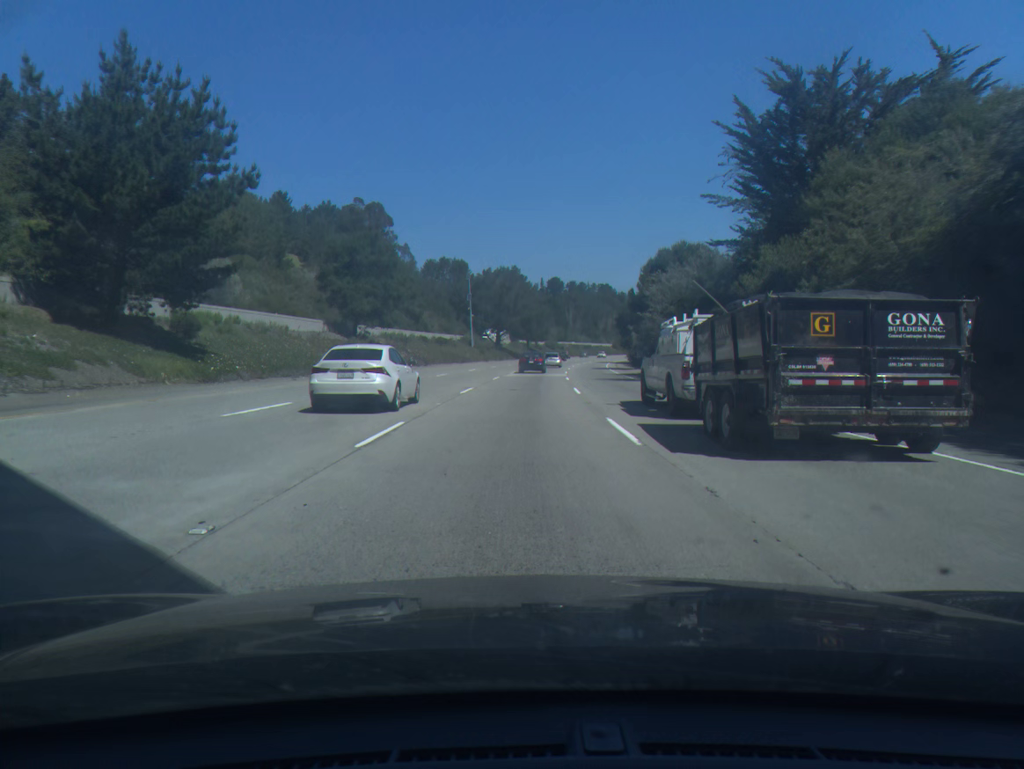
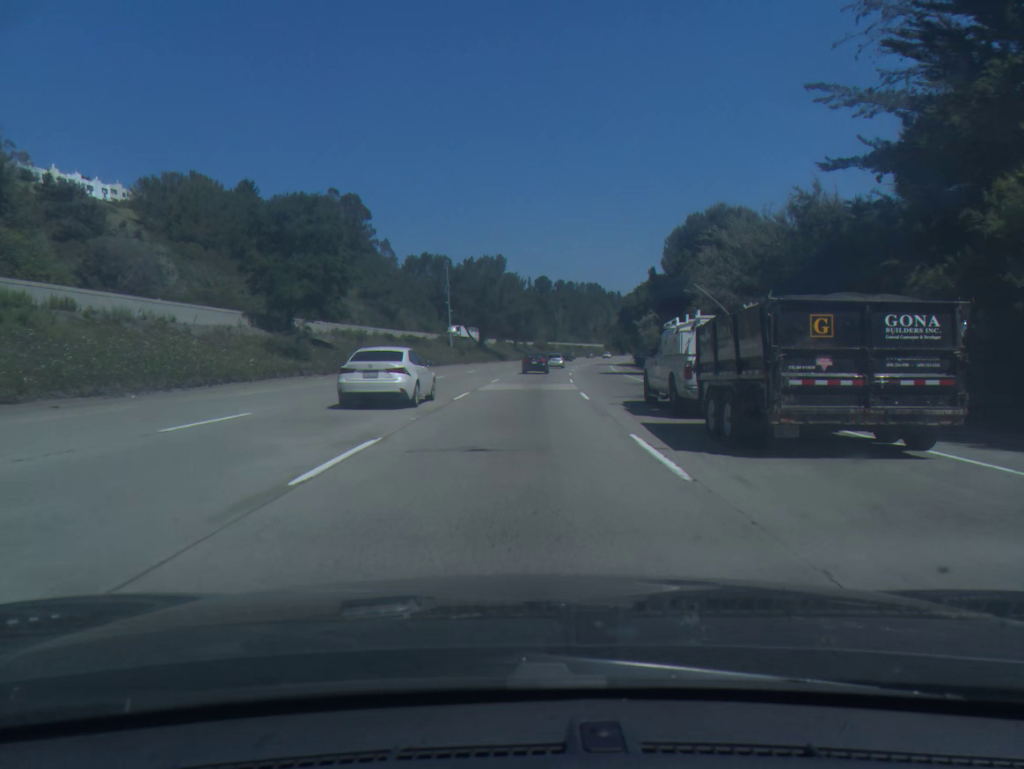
(+0.2, +17.6) m; +1°
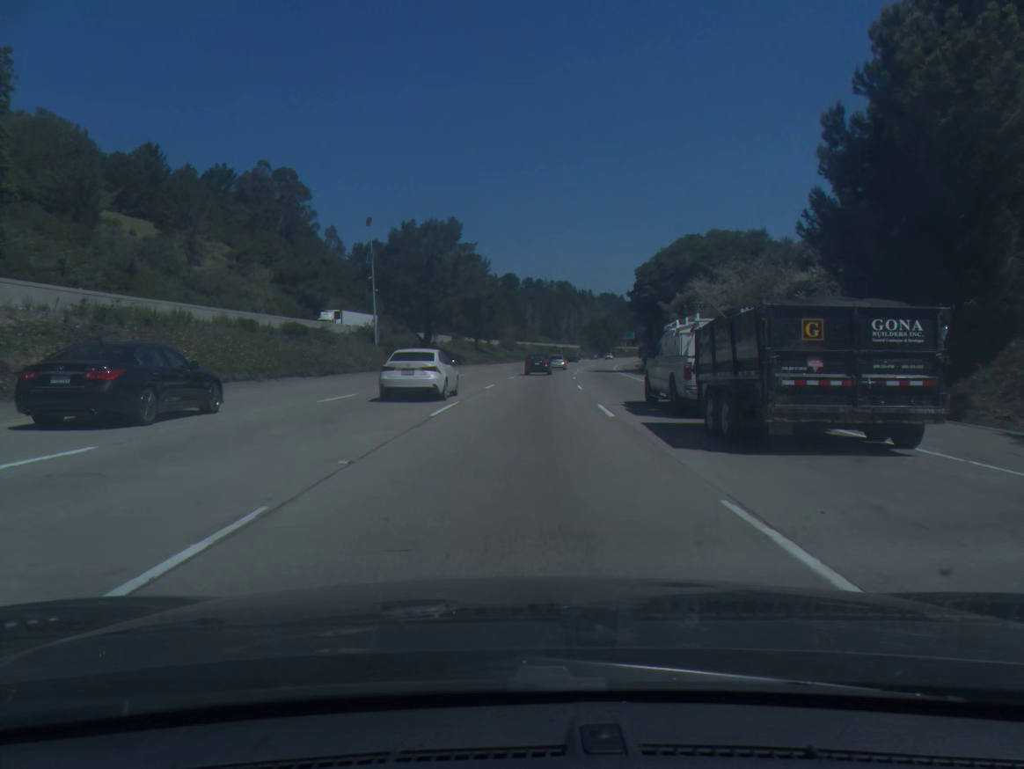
(+0.7, +35.1) m; +2°
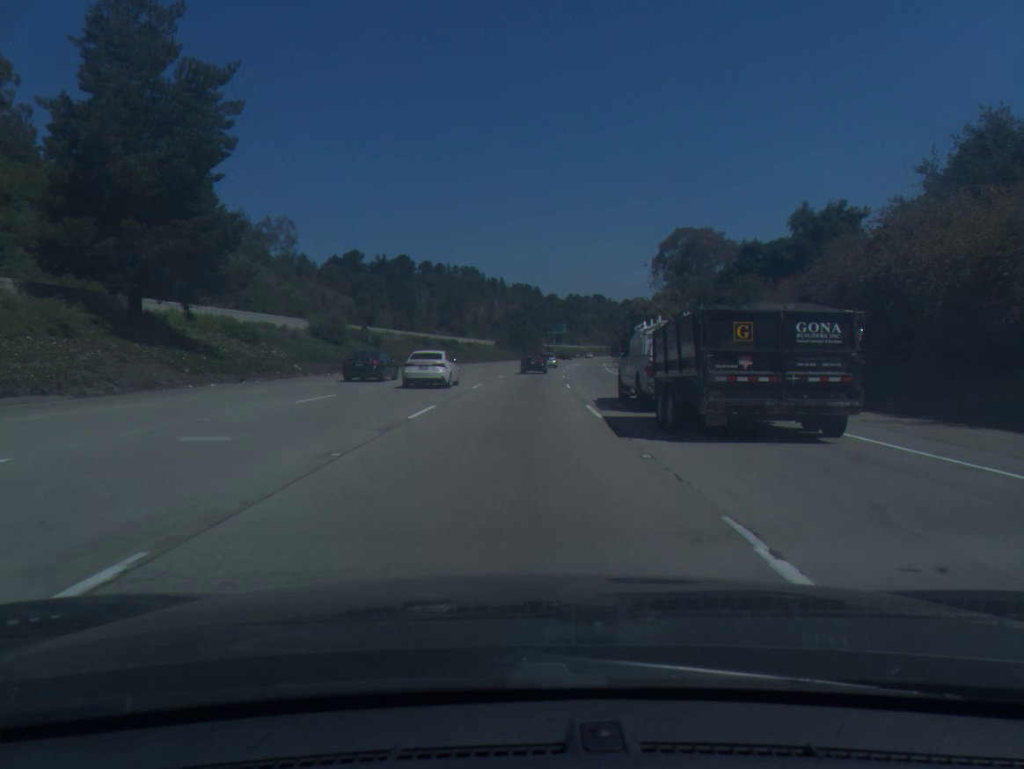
(+5.5, +88.0) m; +7°
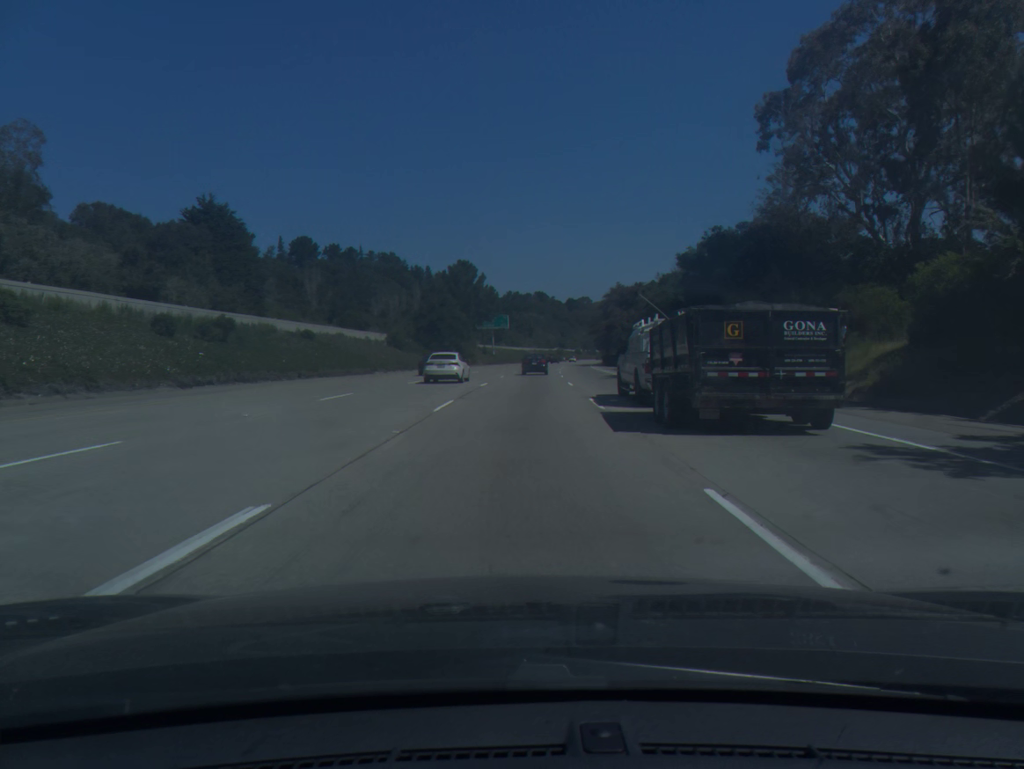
(+2.6, +71.0) m; +5°
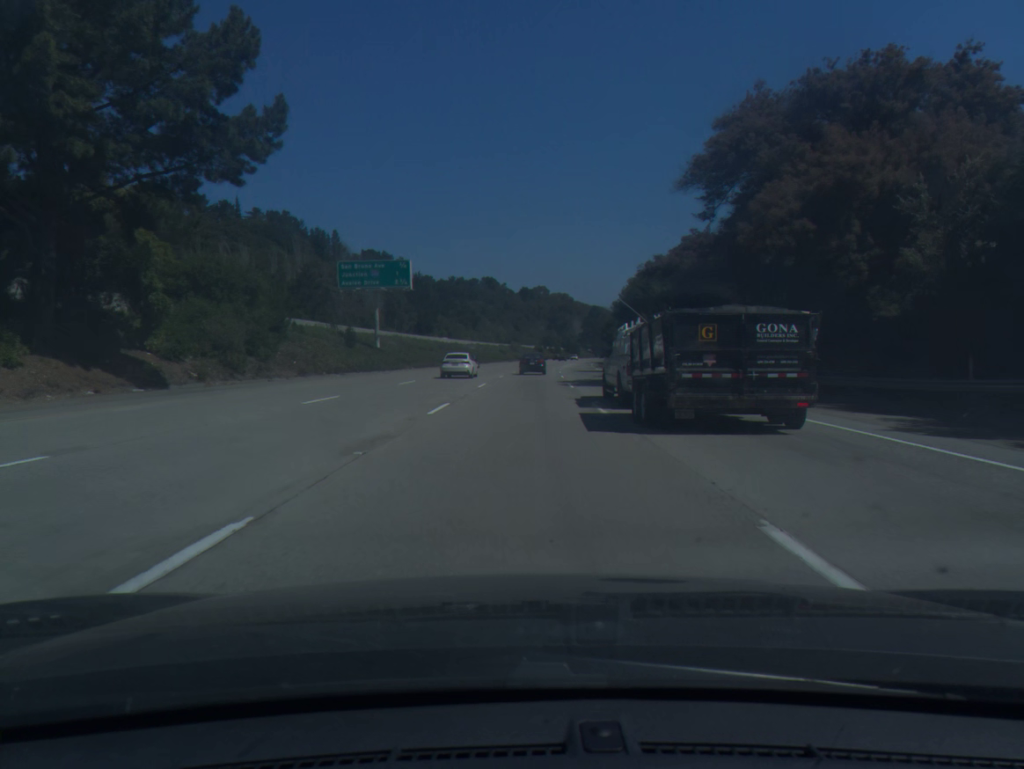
(+3.1, +88.9) m; +4°
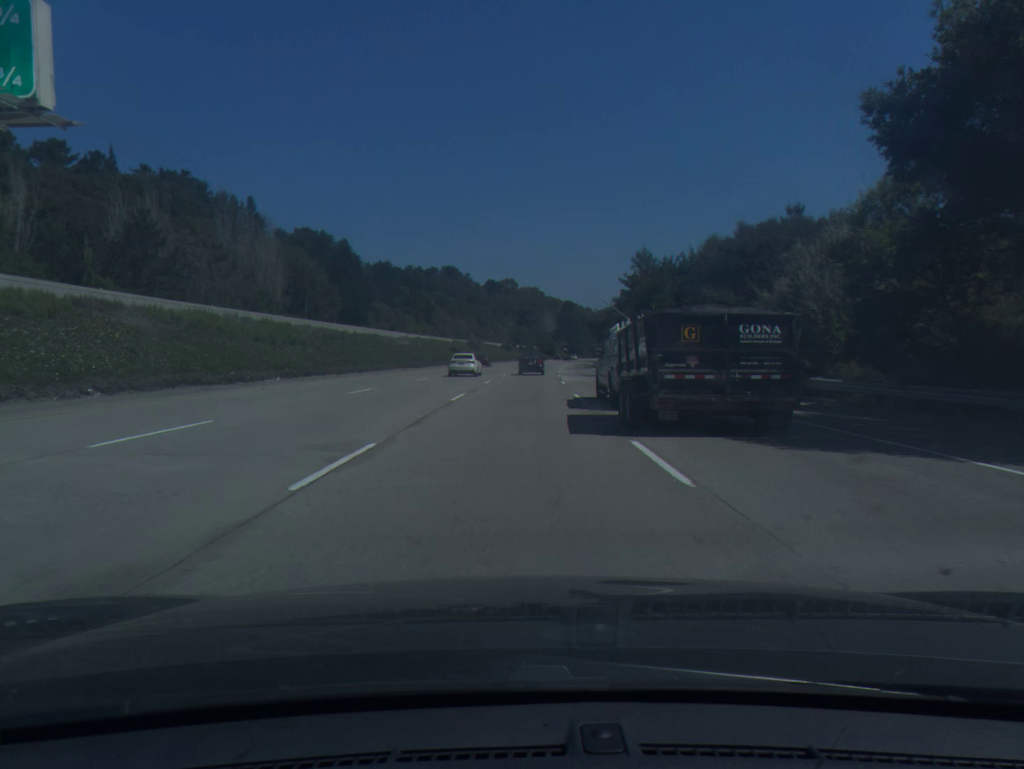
(+1.2, +53.0) m; +2°
